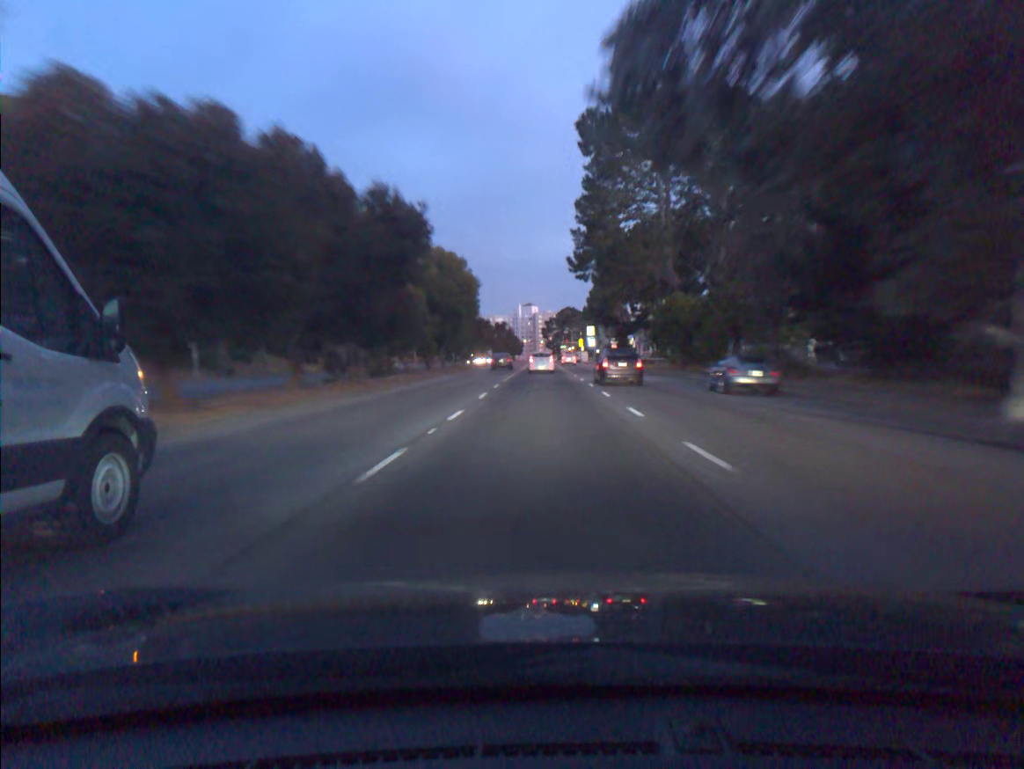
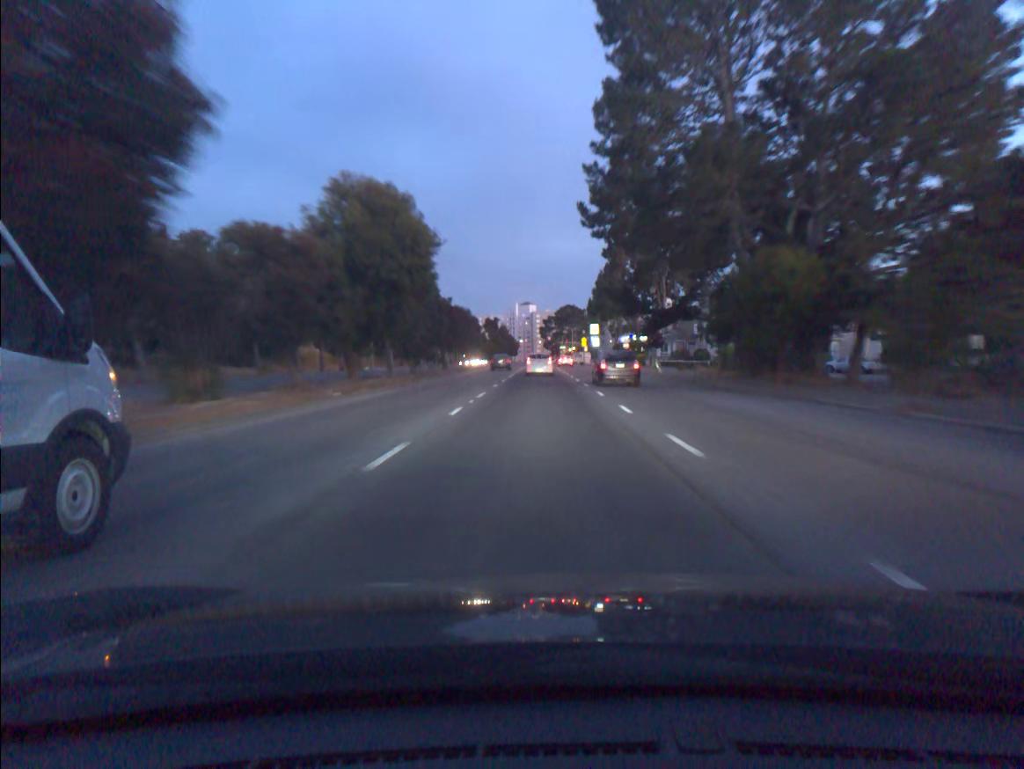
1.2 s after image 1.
(0.0, +20.7) m; 0°
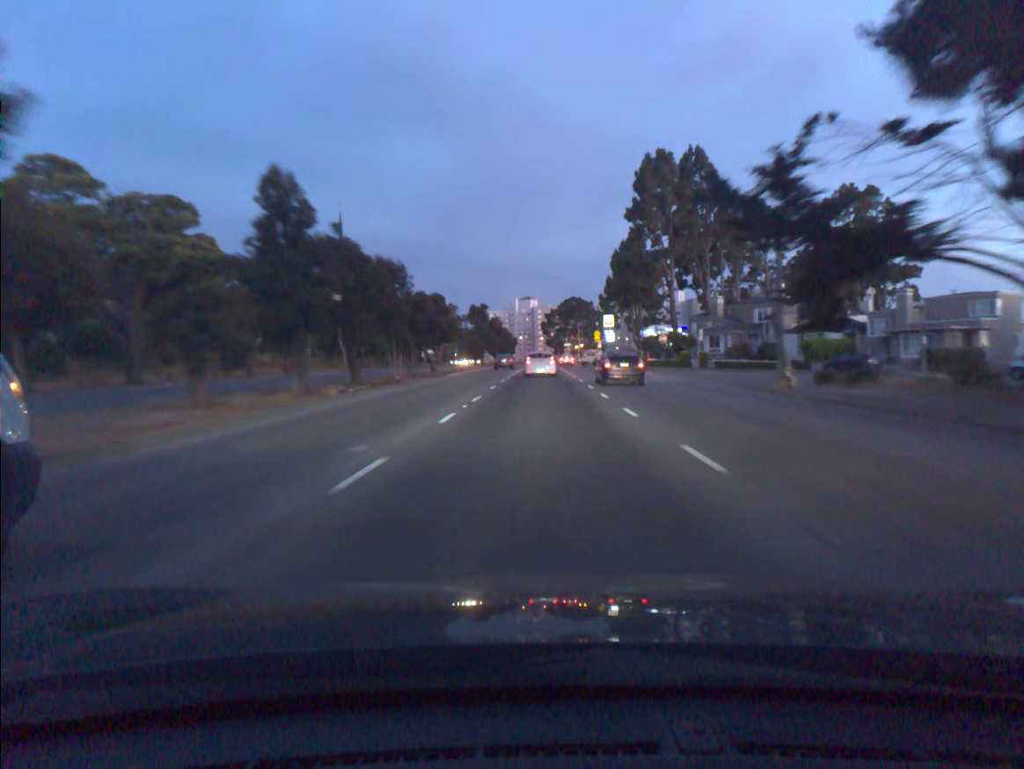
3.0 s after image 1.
(0.0, +30.5) m; 0°
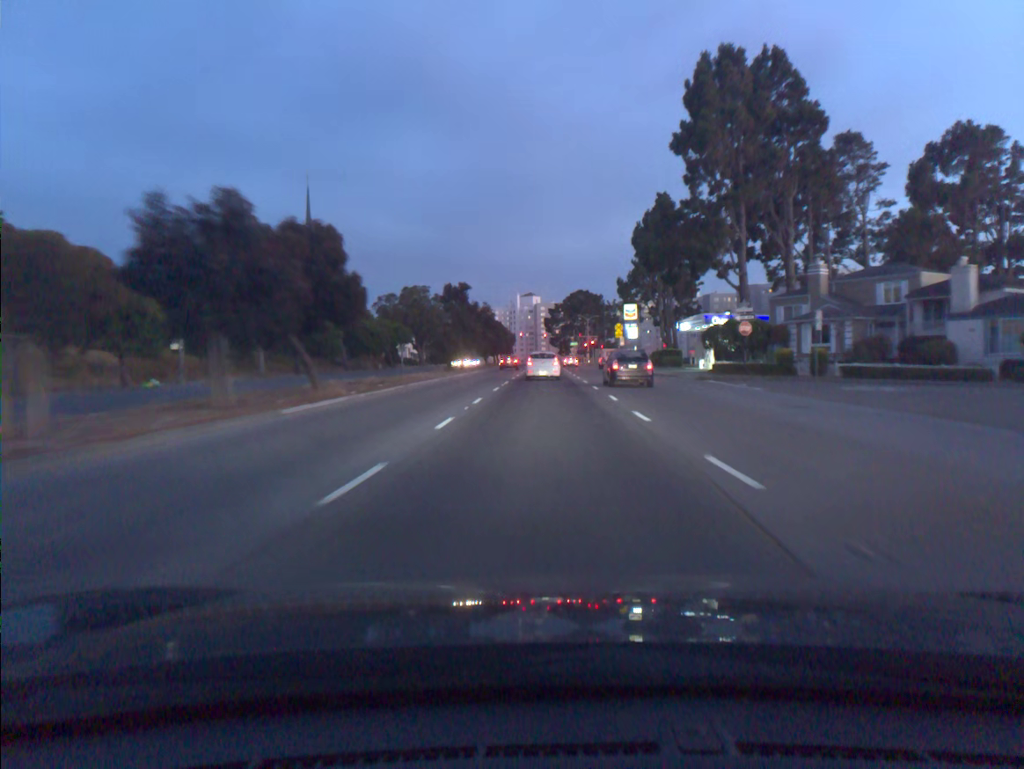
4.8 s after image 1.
(-0.1, +29.4) m; 0°
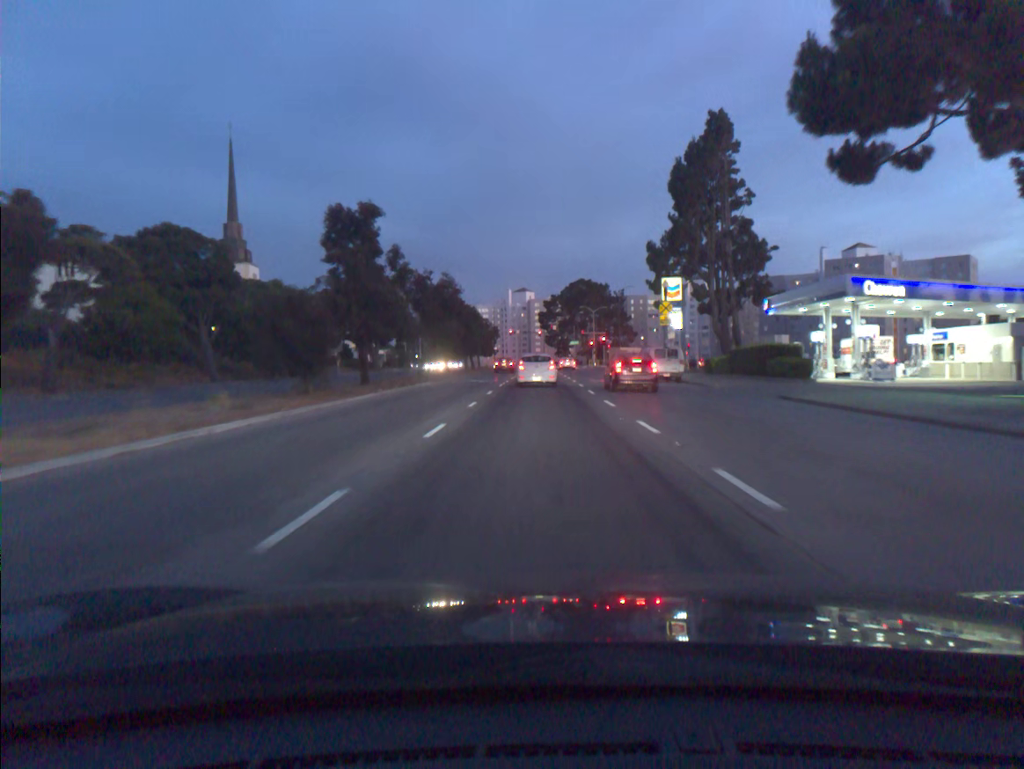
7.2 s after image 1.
(+0.1, +37.3) m; 0°
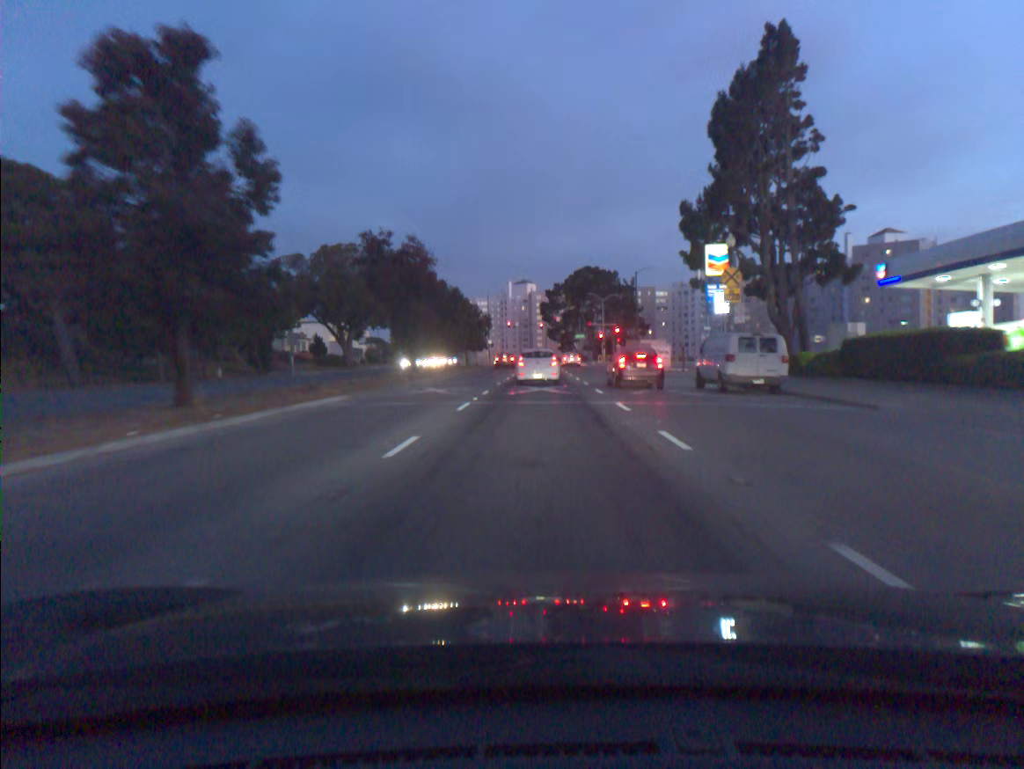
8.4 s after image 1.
(0.0, +17.6) m; 0°
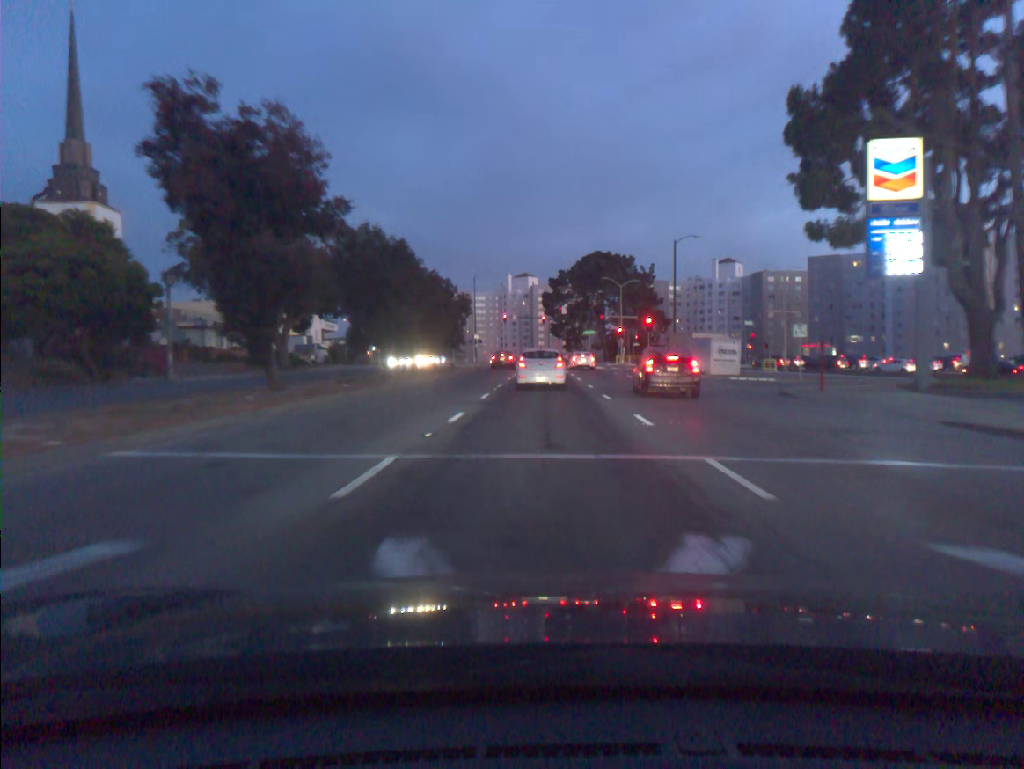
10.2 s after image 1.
(-0.1, +25.0) m; 0°
